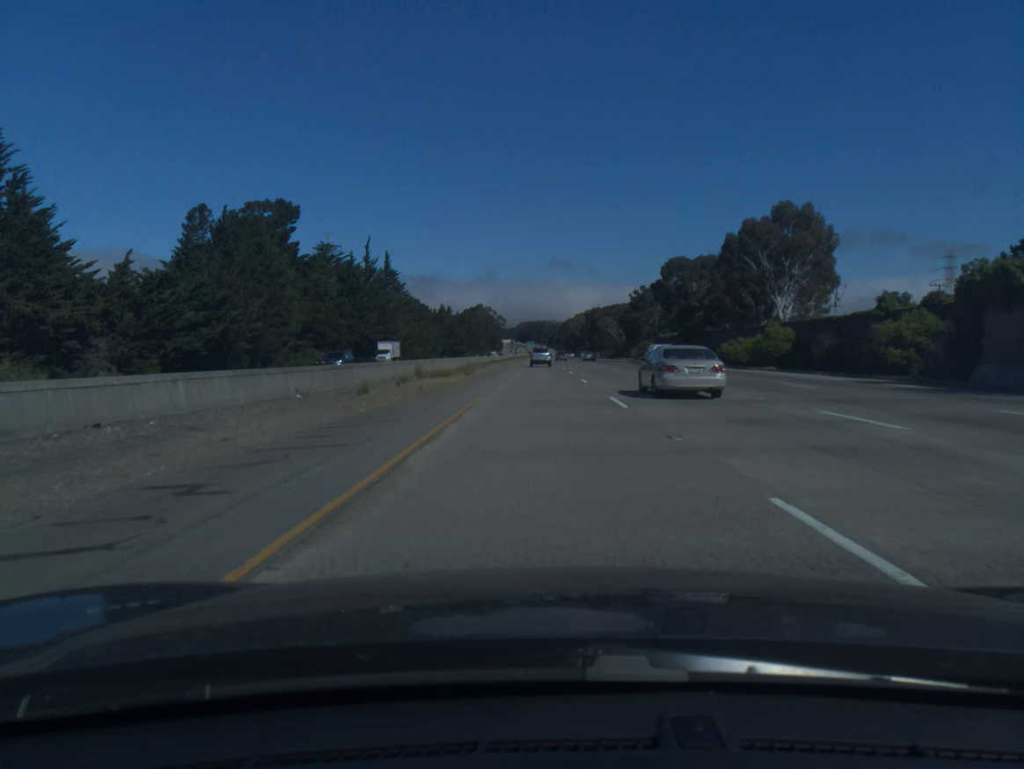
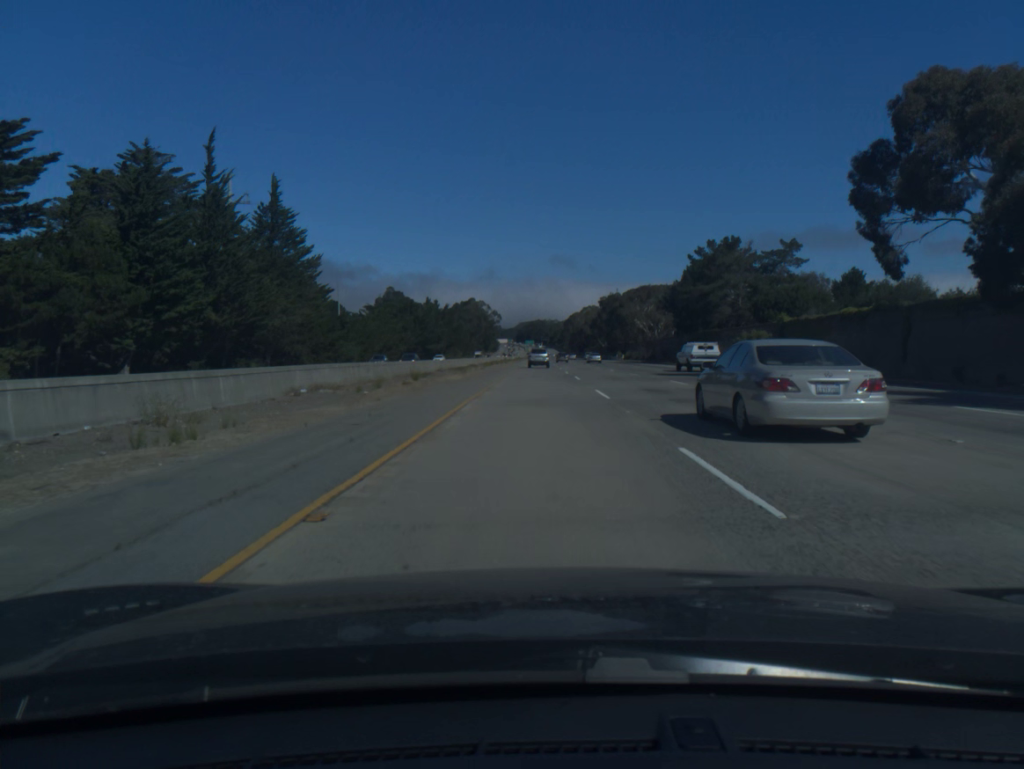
(0.0, +69.9) m; 0°
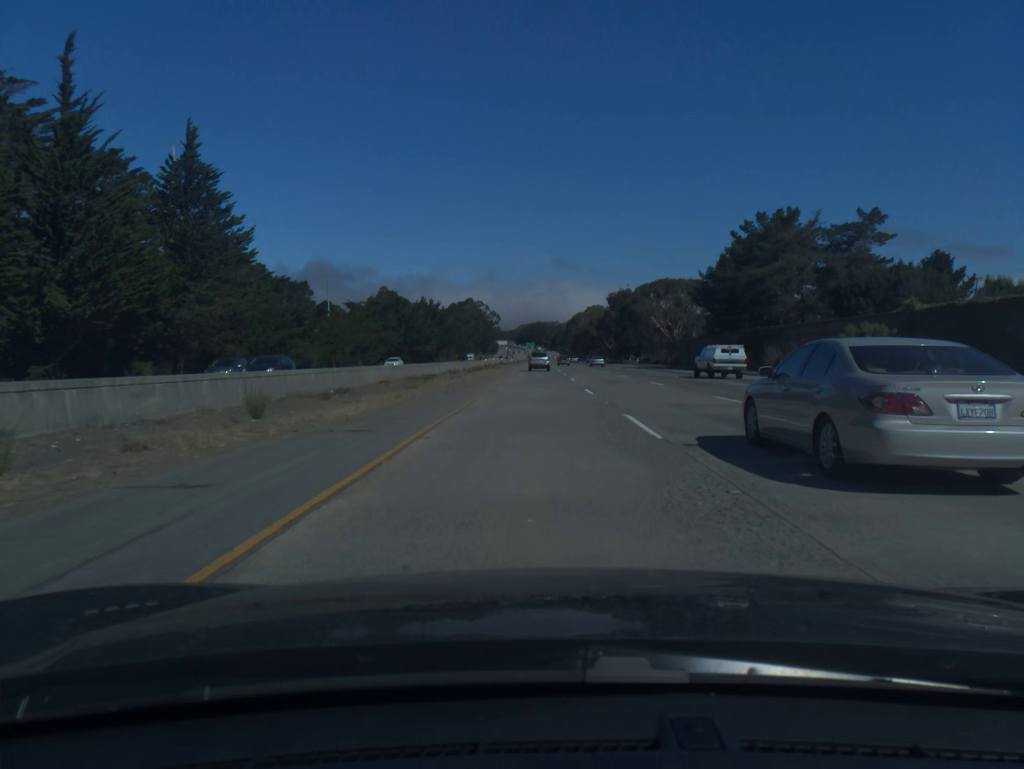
(0.0, +23.5) m; 0°
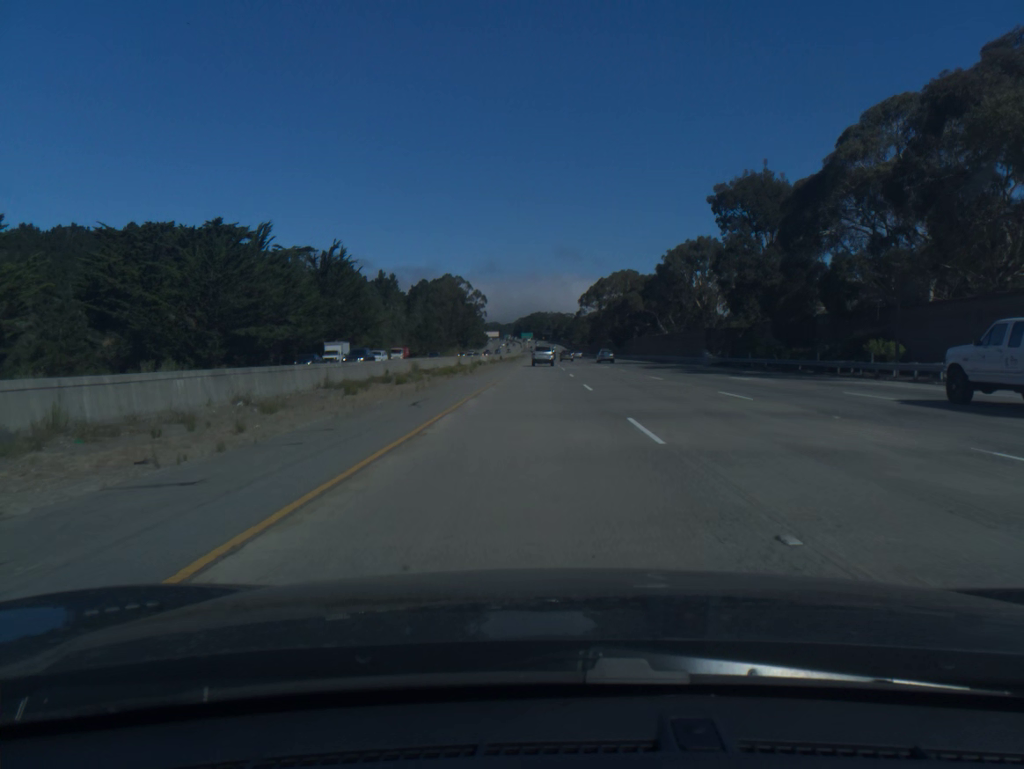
(0.0, +117.9) m; 0°
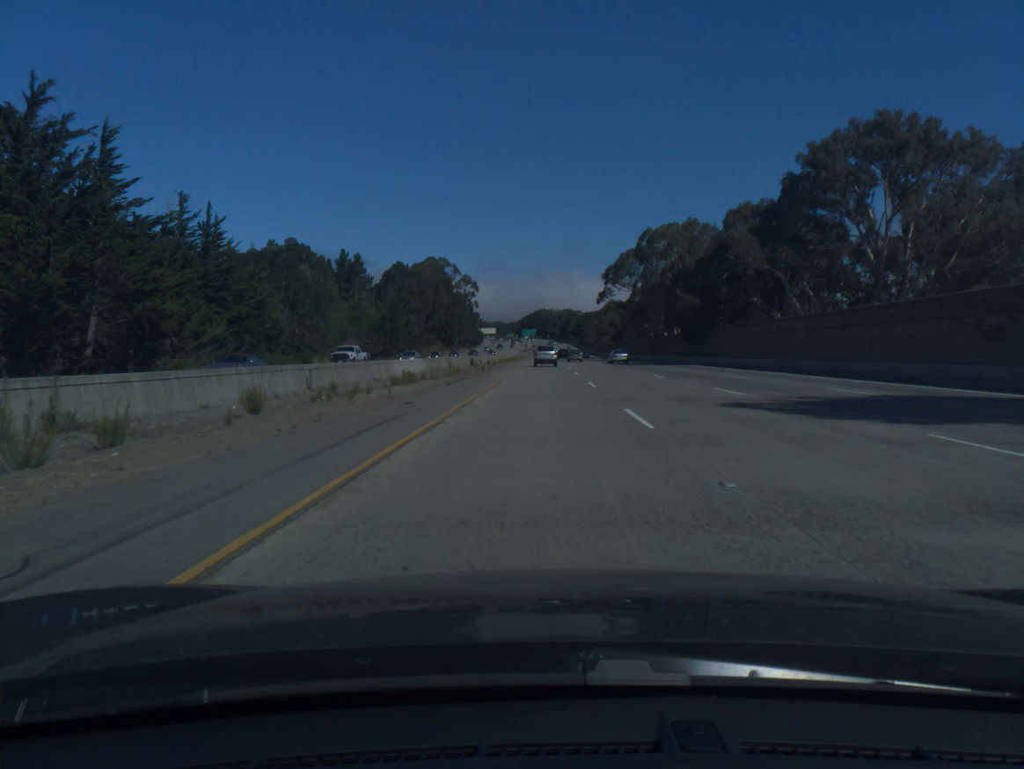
(0.0, +71.1) m; 0°
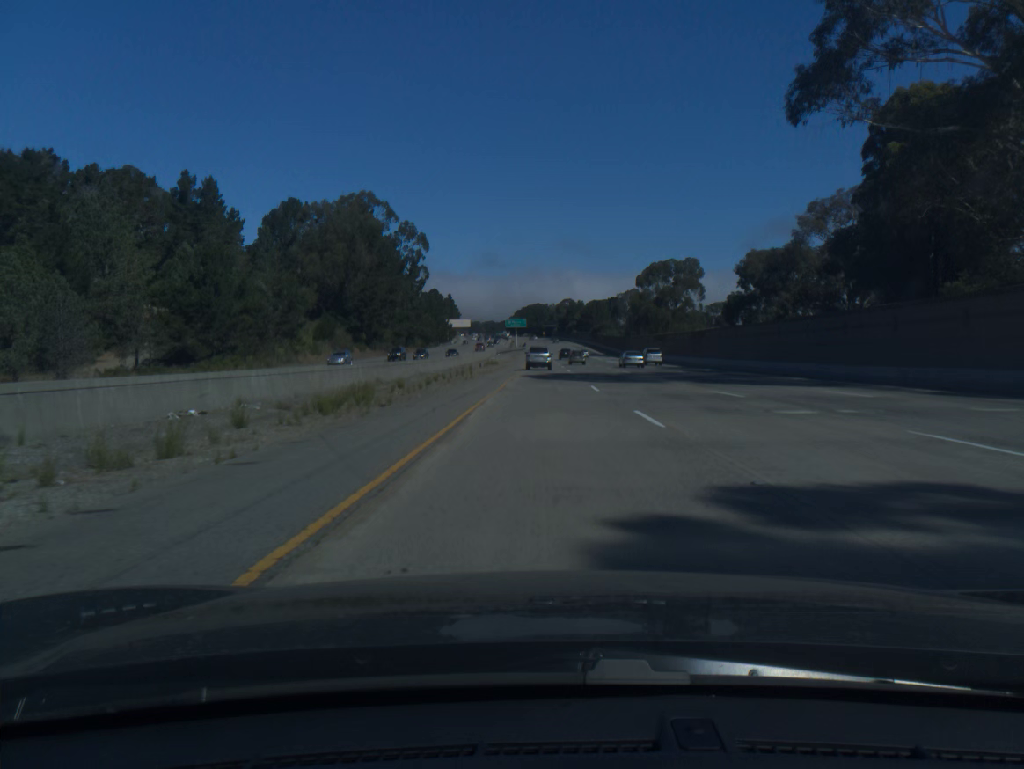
(+0.2, +116.3) m; 0°
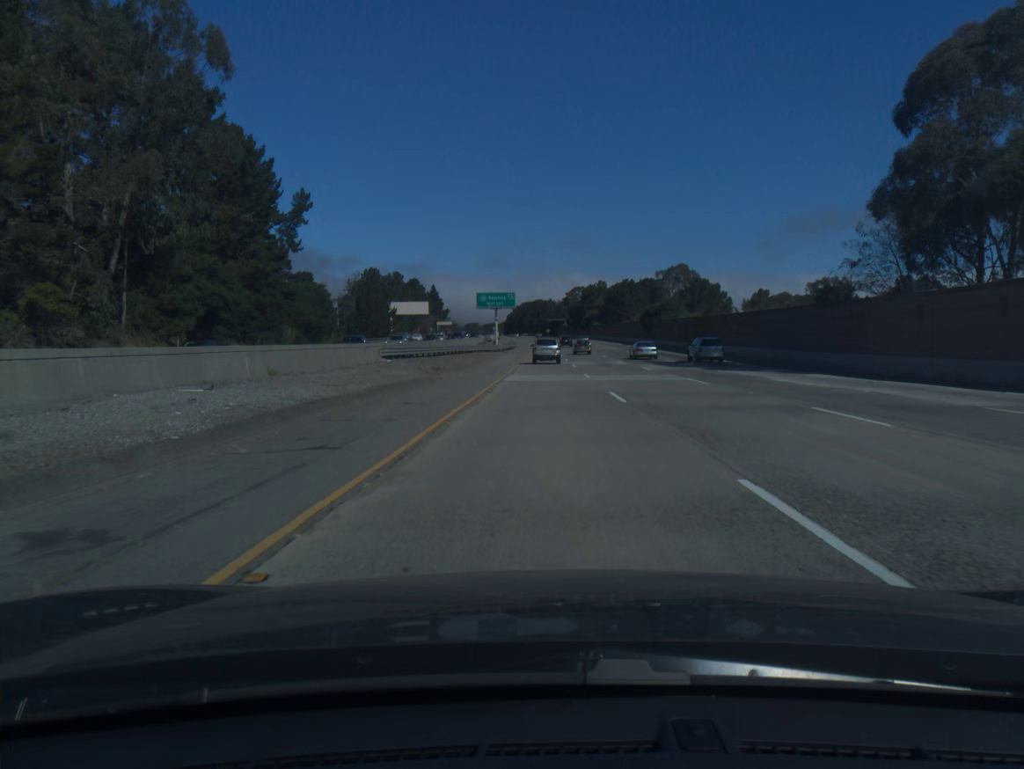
(-0.1, +112.1) m; 0°
